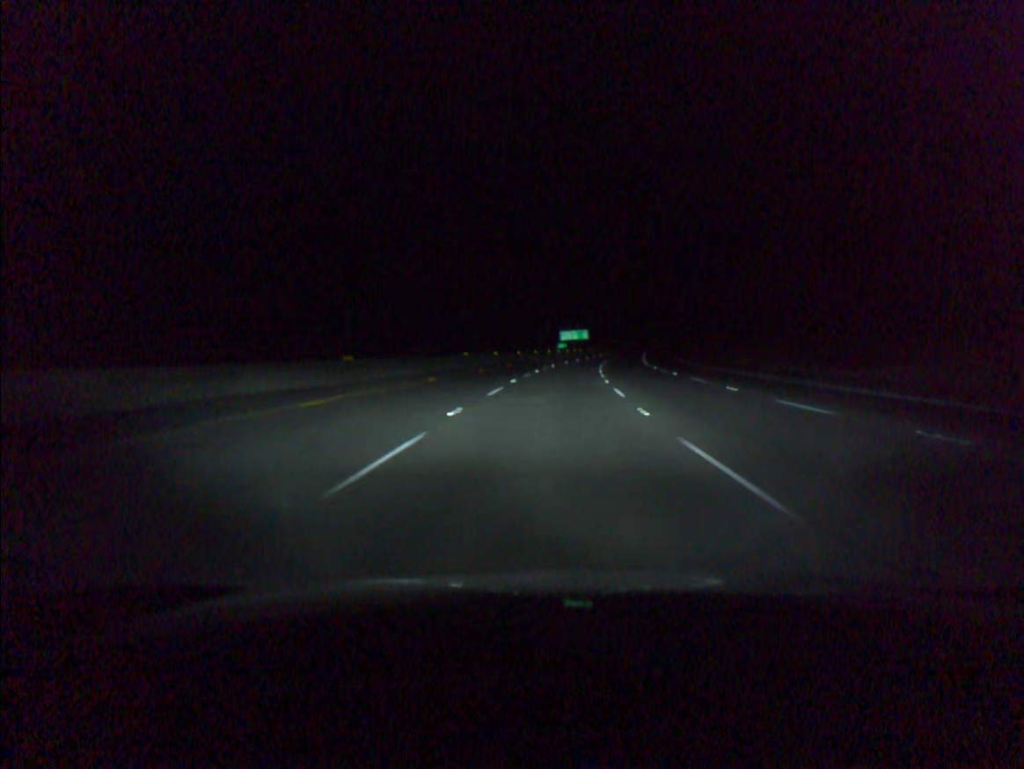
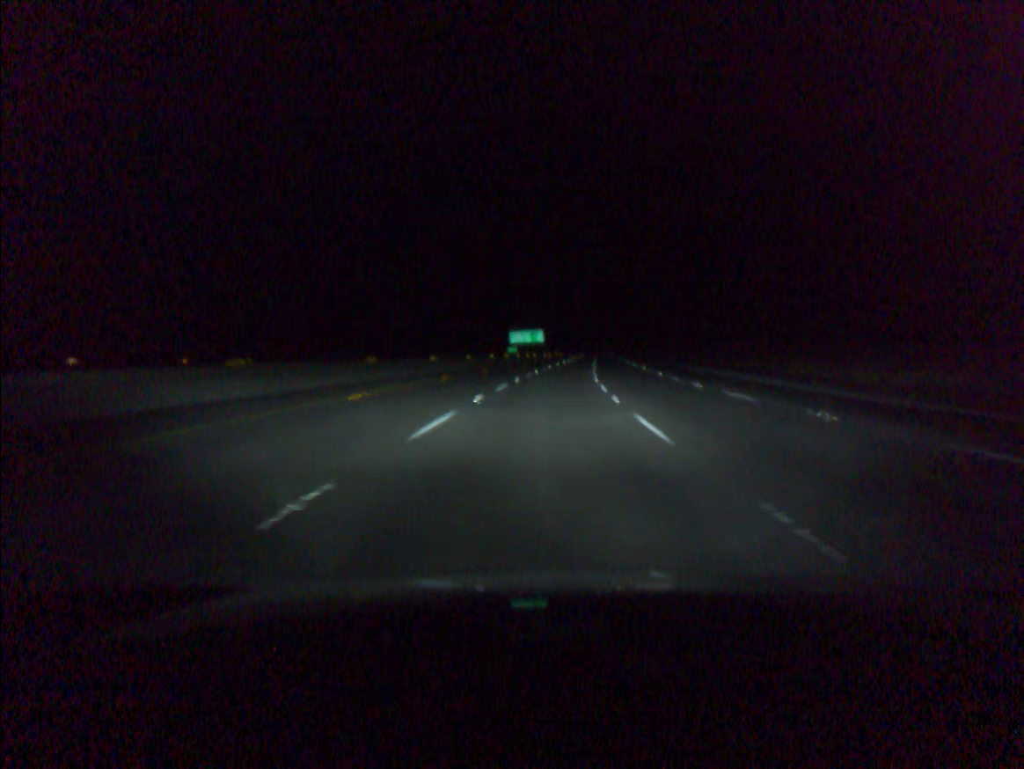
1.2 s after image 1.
(+1.3, +38.9) m; +4°
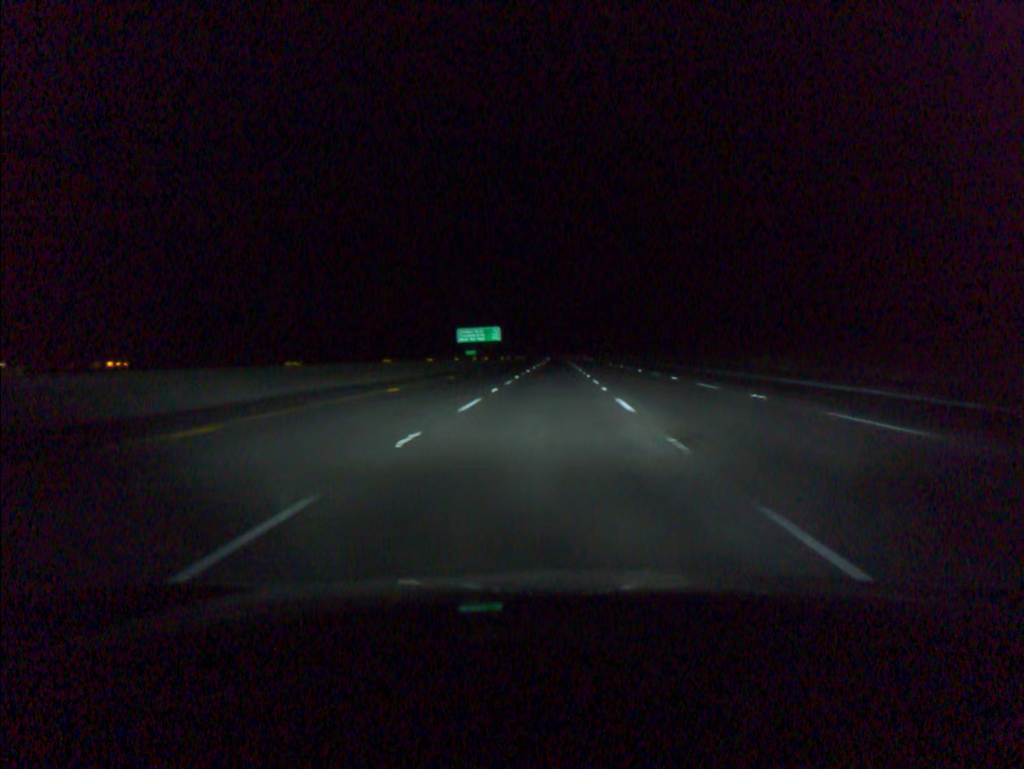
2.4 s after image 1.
(+1.0, +38.9) m; +3°
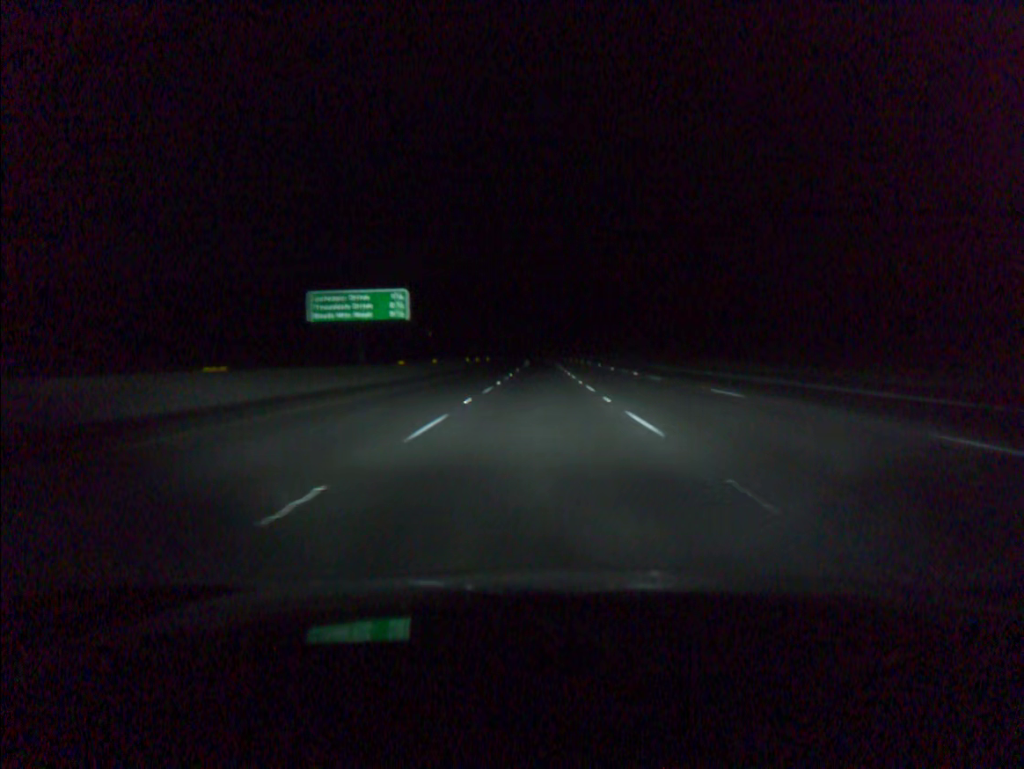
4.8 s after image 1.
(+1.4, +77.8) m; +1°
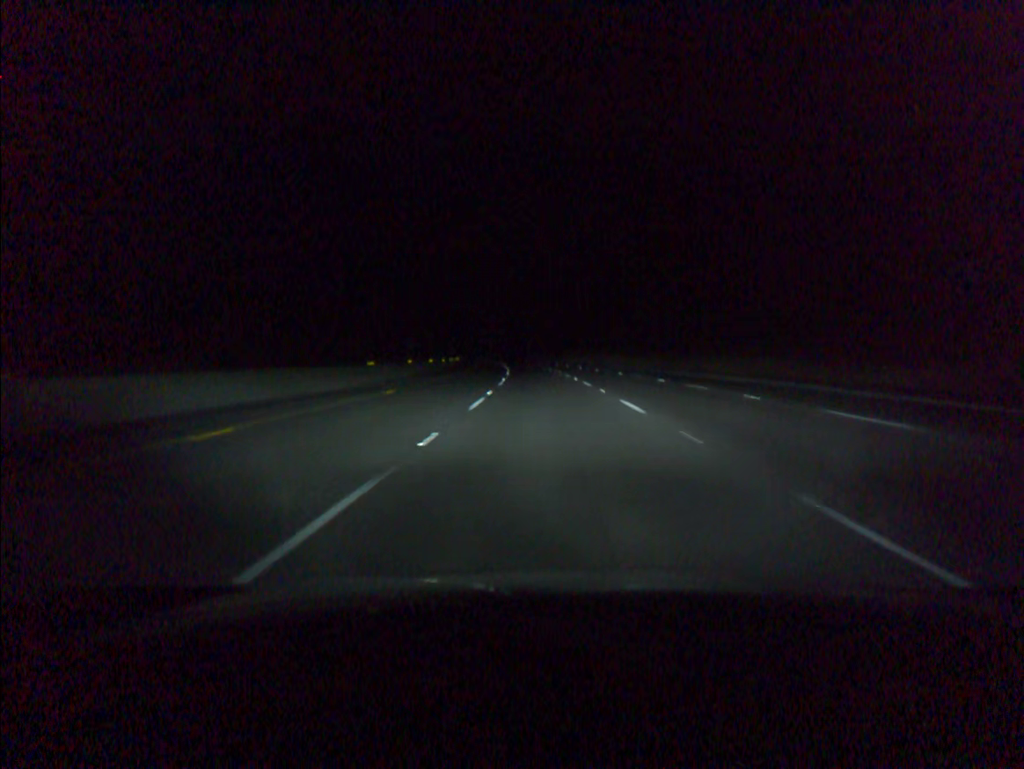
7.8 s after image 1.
(-0.4, +97.2) m; 0°
